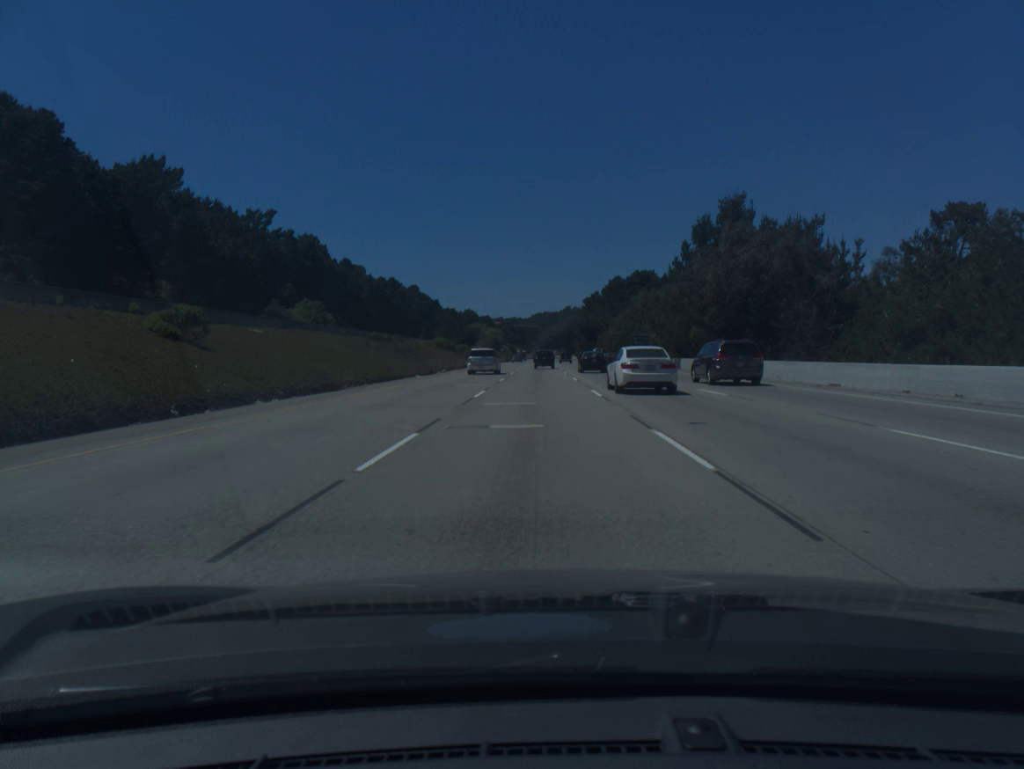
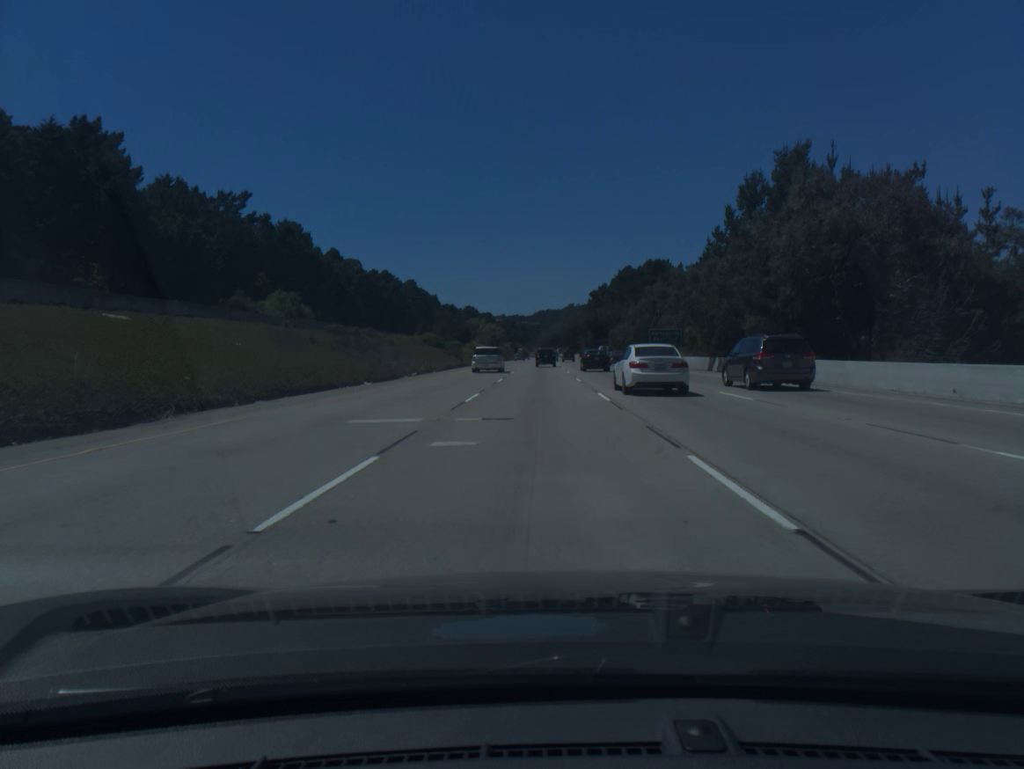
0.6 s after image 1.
(0.0, +17.4) m; 0°
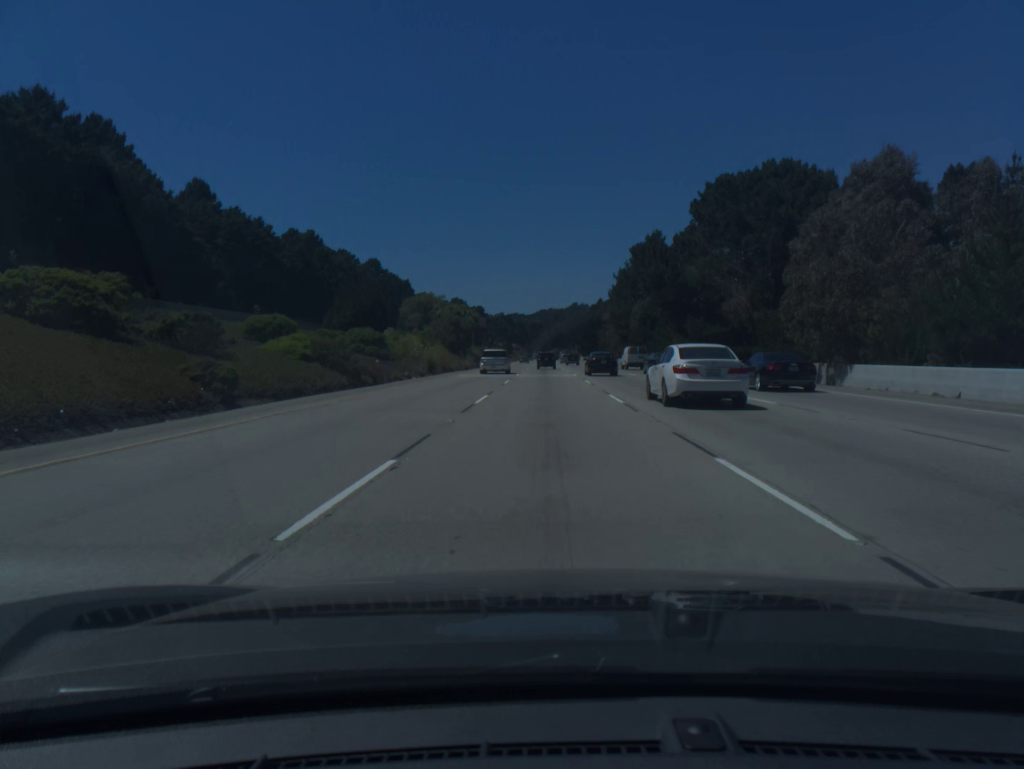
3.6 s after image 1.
(-0.4, +87.9) m; 0°
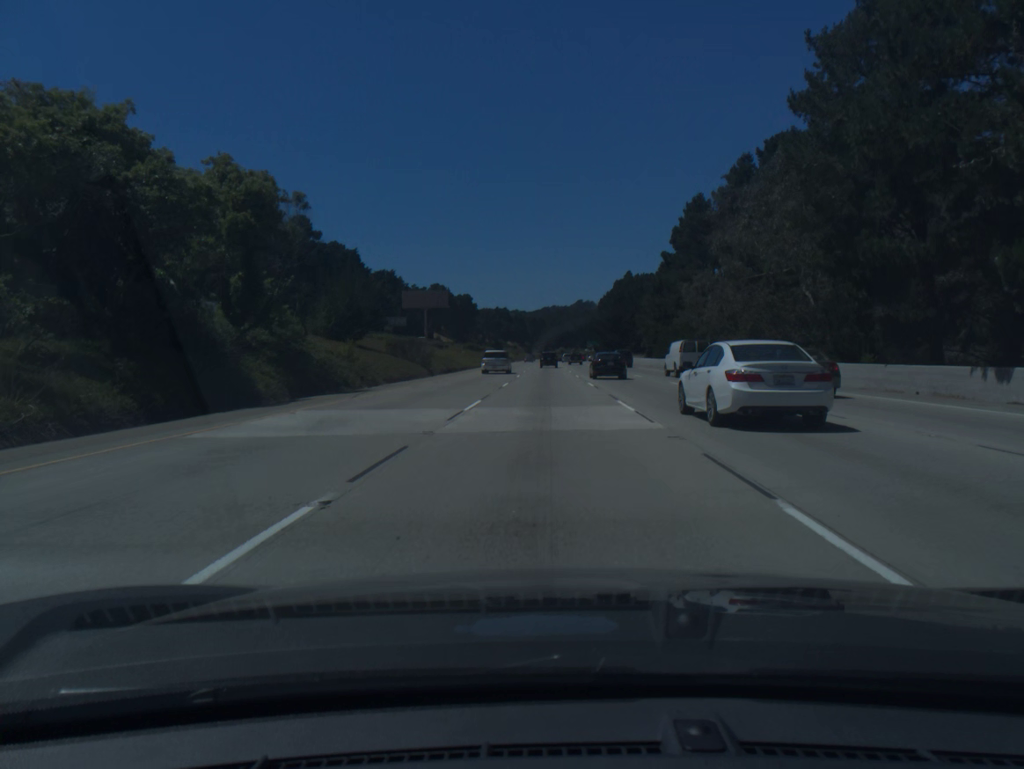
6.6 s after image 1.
(+0.1, +90.0) m; 0°
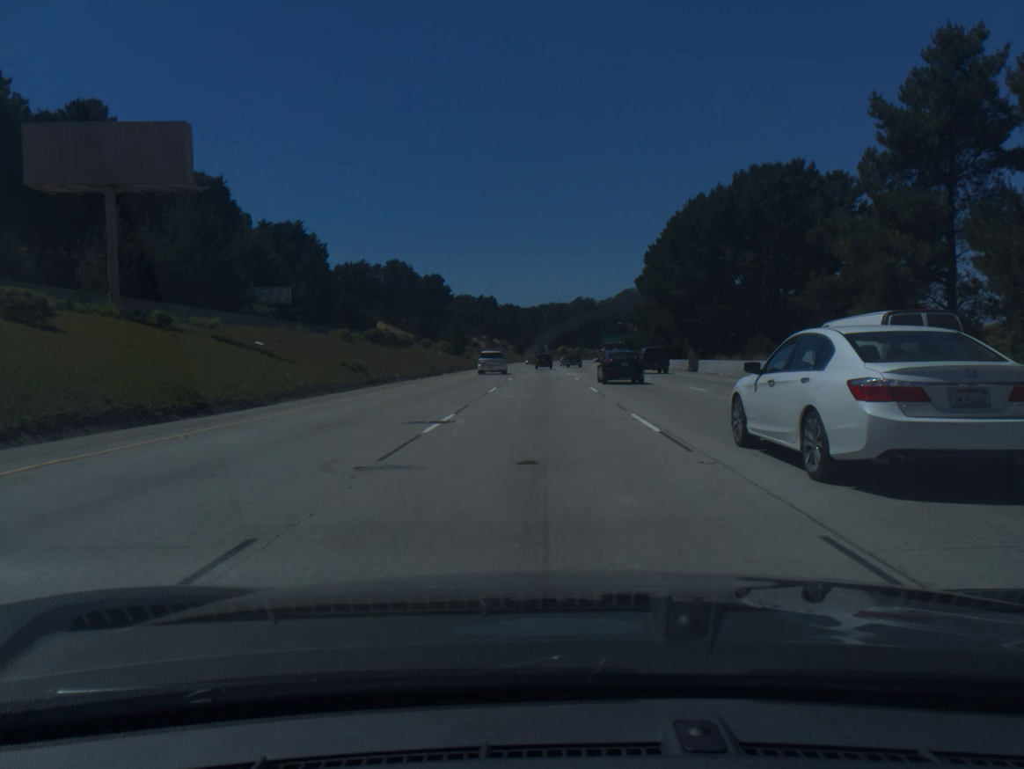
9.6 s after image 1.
(+0.3, +92.4) m; 0°
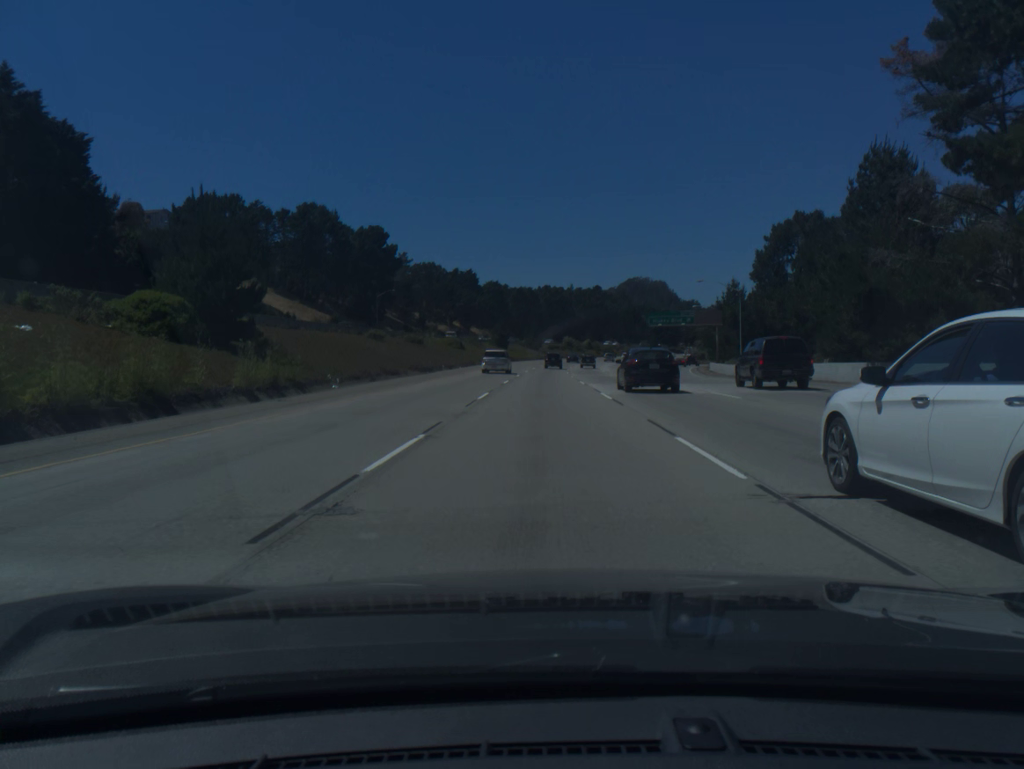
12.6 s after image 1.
(-0.1, +92.0) m; 0°
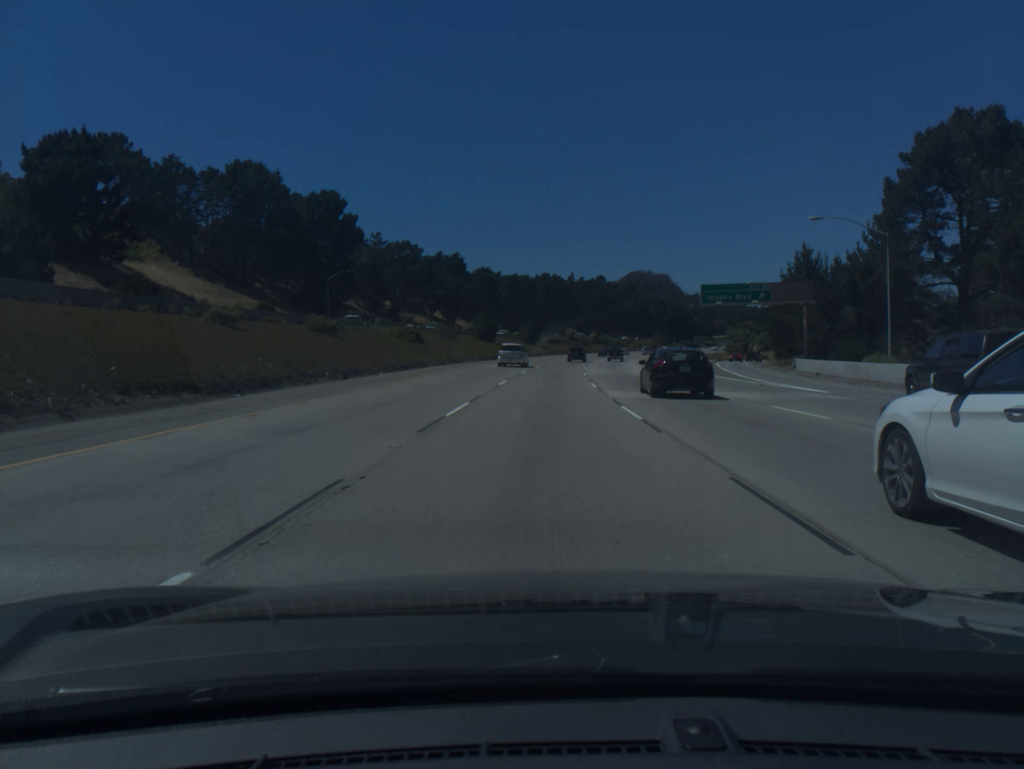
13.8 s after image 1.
(0.0, +36.7) m; 0°
